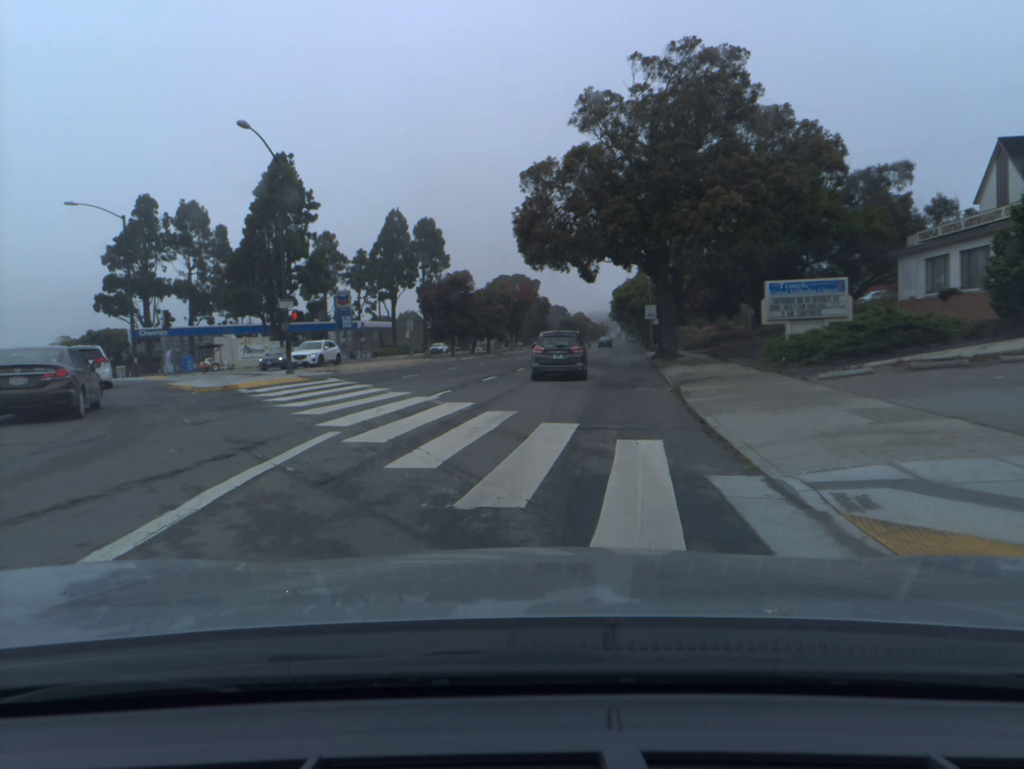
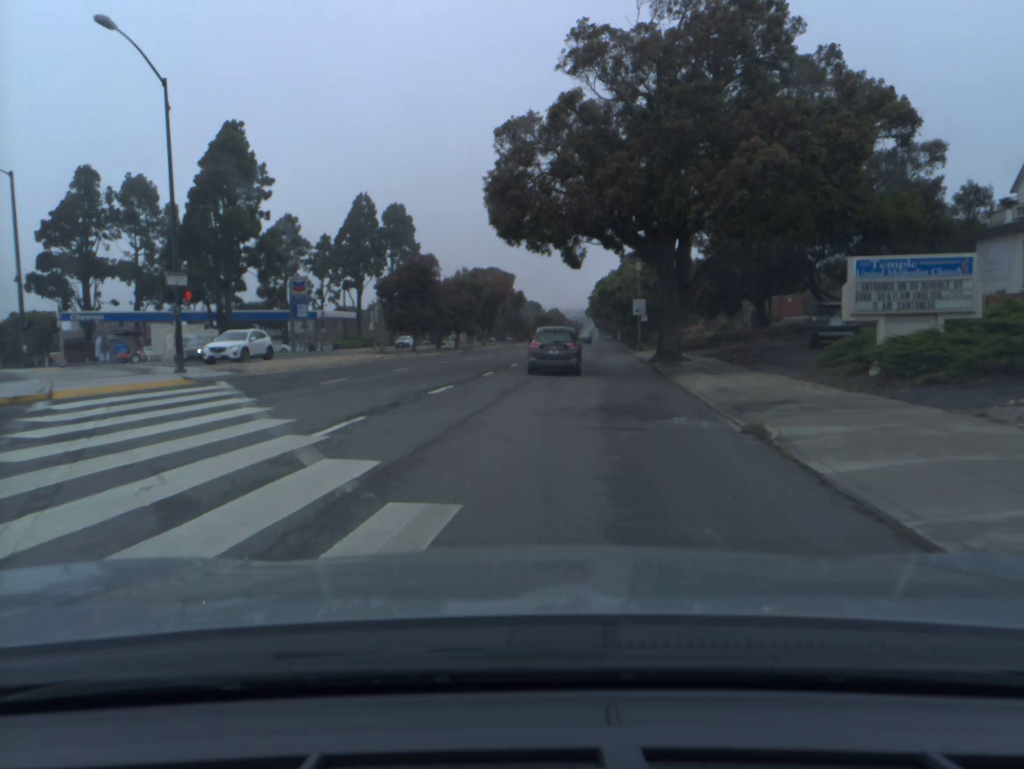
(+0.1, +8.6) m; +2°
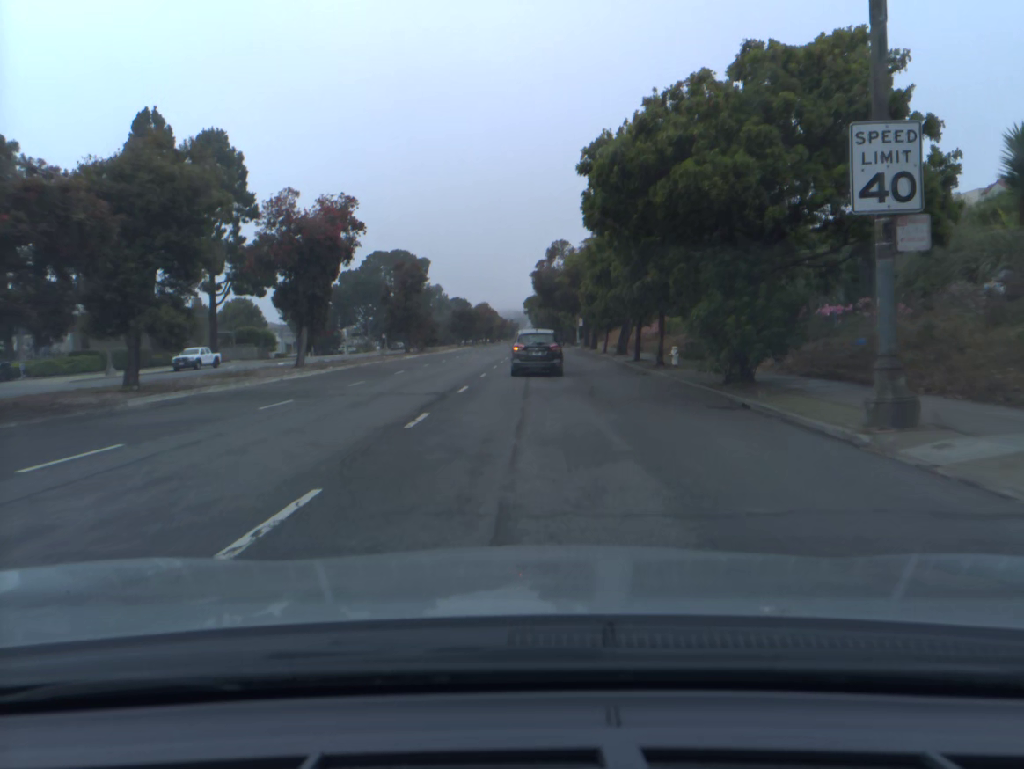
(+2.9, +48.5) m; +4°
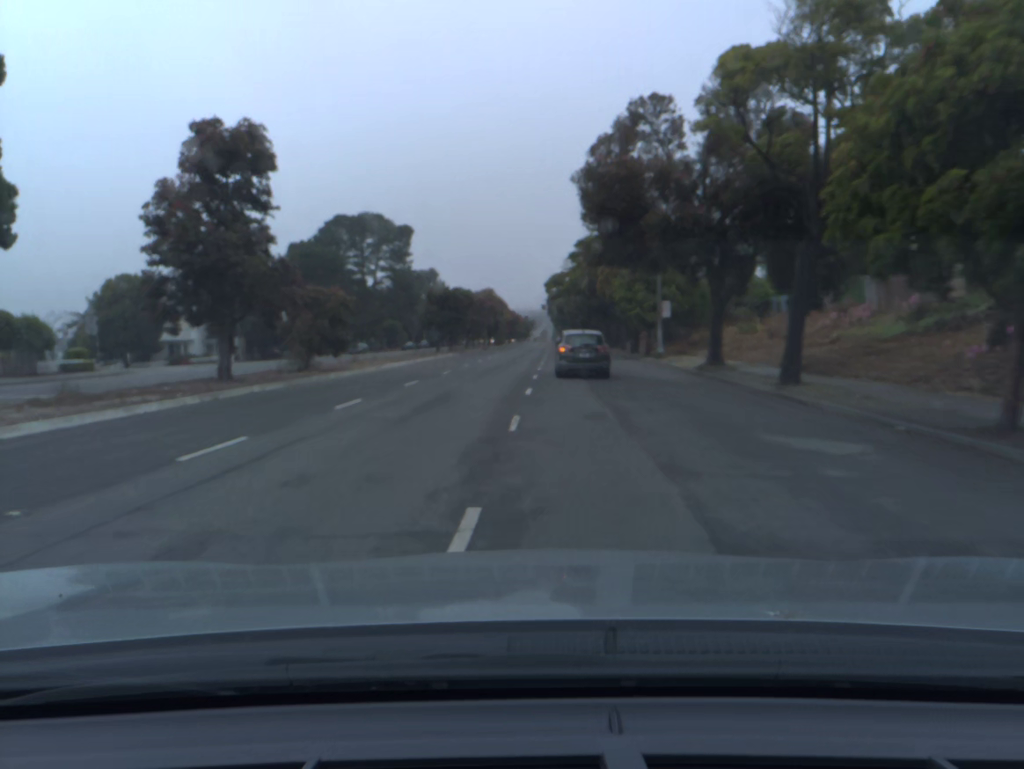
(-0.5, +43.8) m; -1°
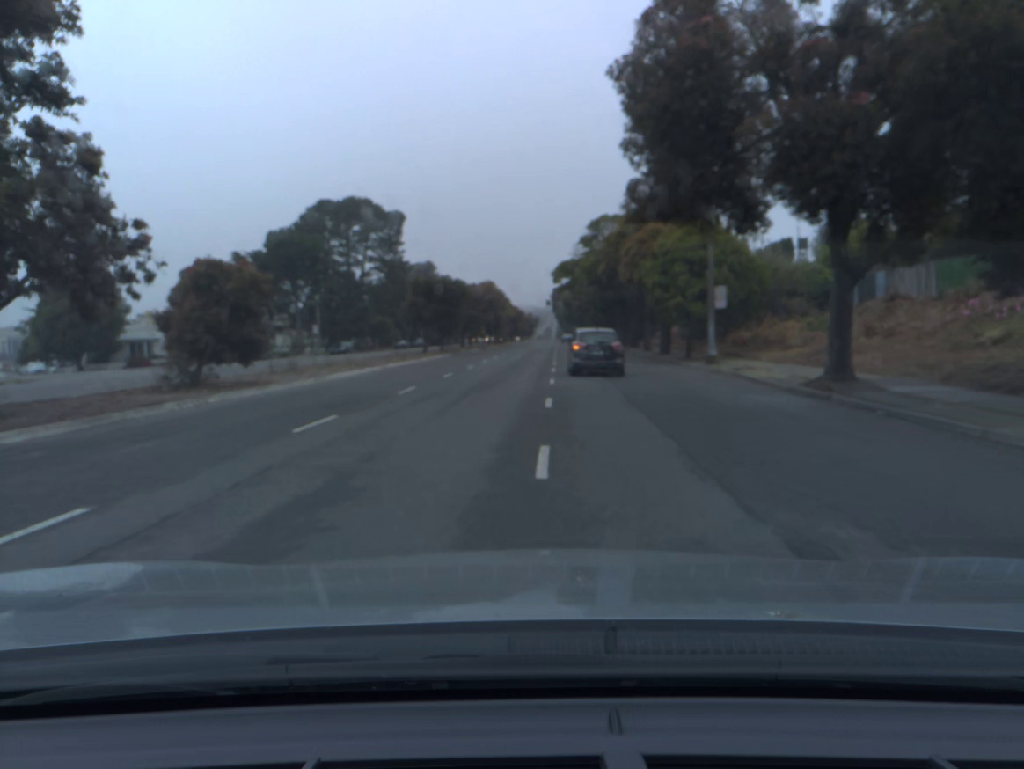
(0.0, +11.4) m; 0°
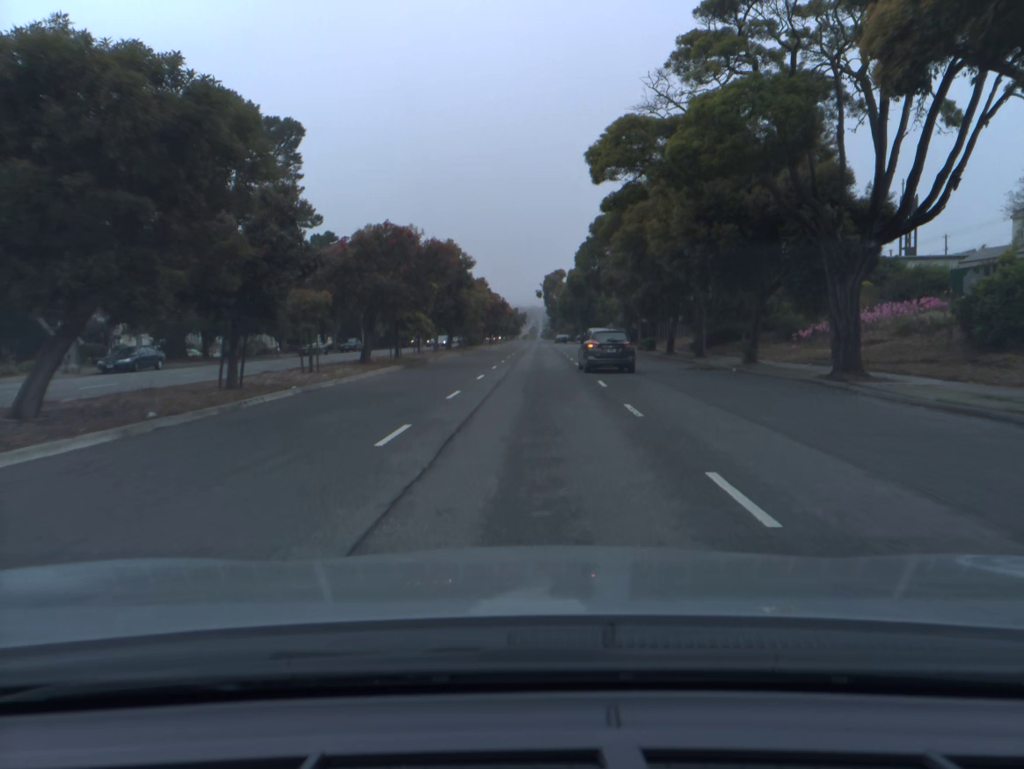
(+0.2, +46.4) m; +1°
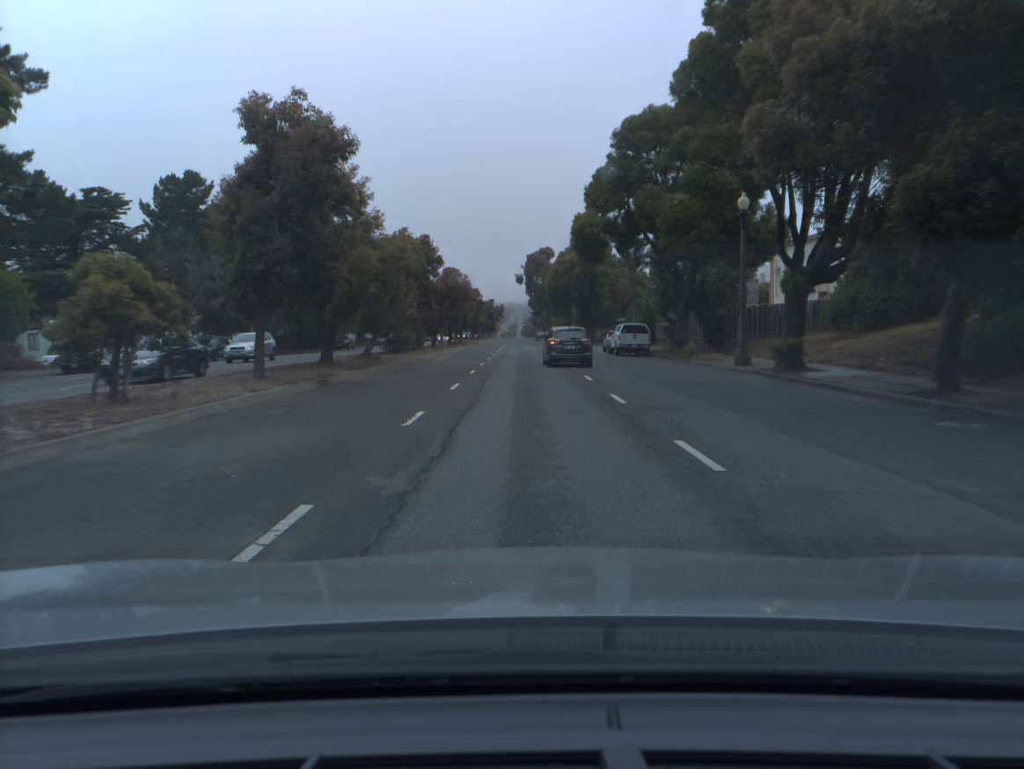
(+0.6, +34.9) m; +2°
